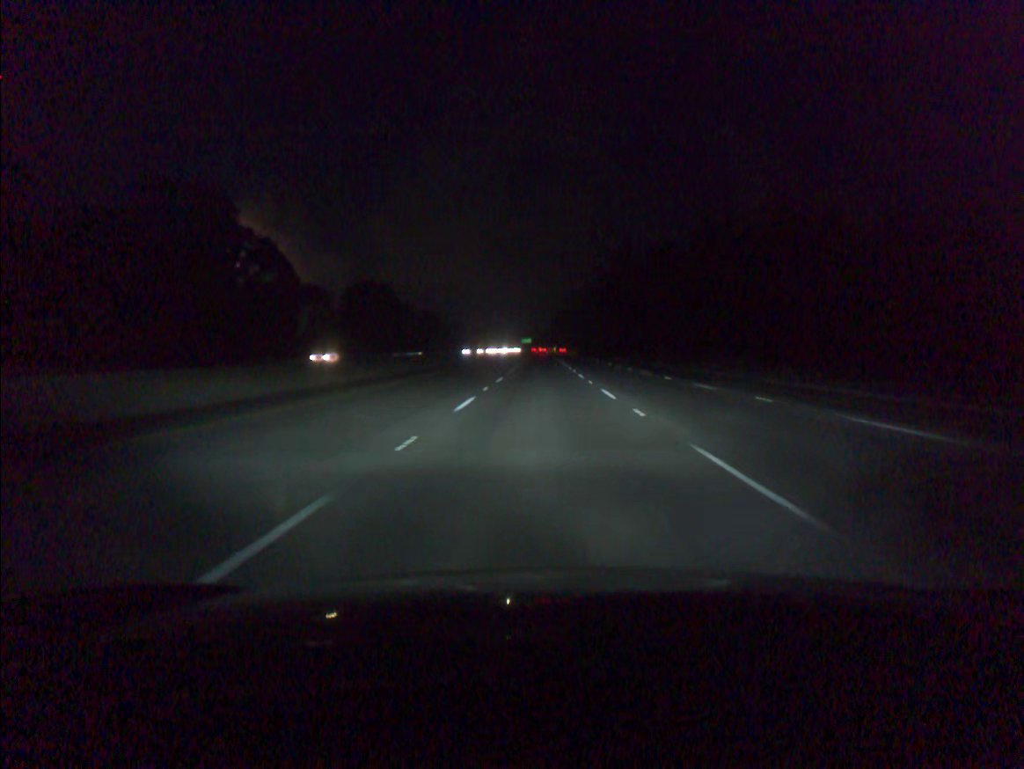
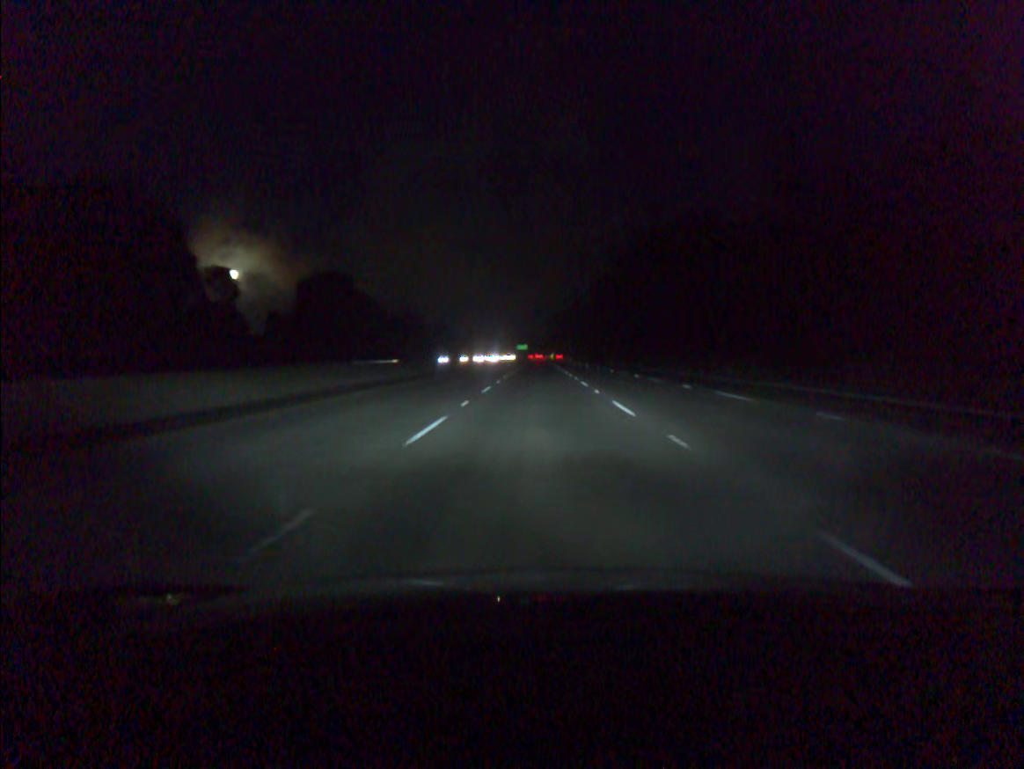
(+0.1, +34.2) m; 0°
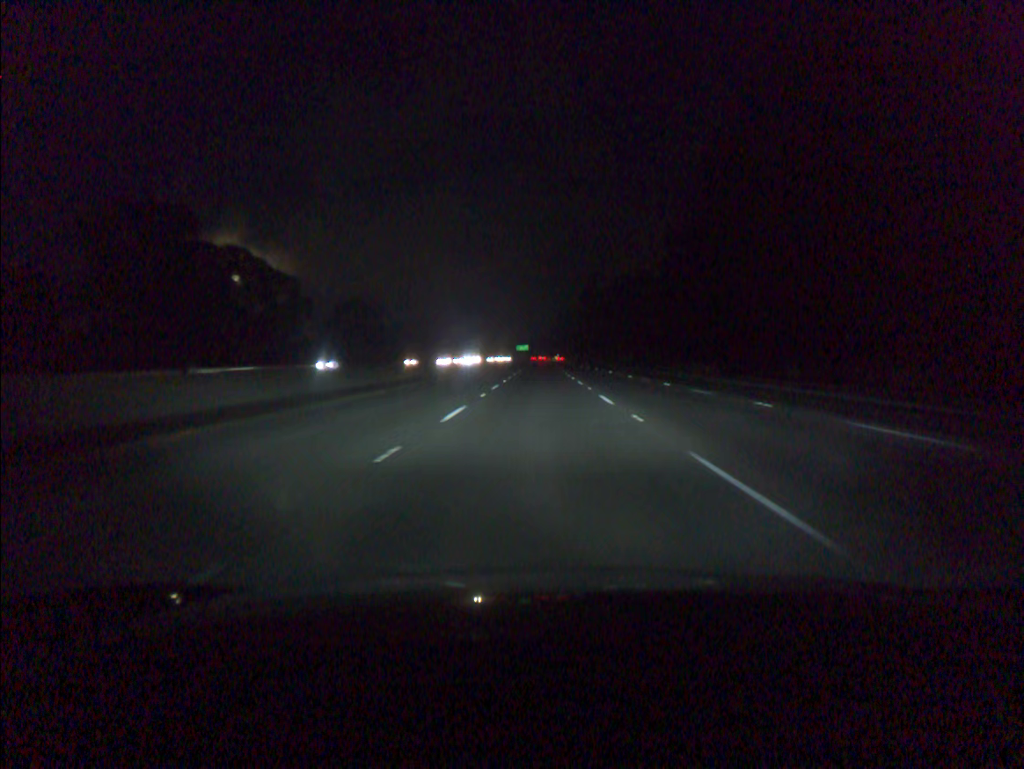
(0.0, +68.6) m; 0°
